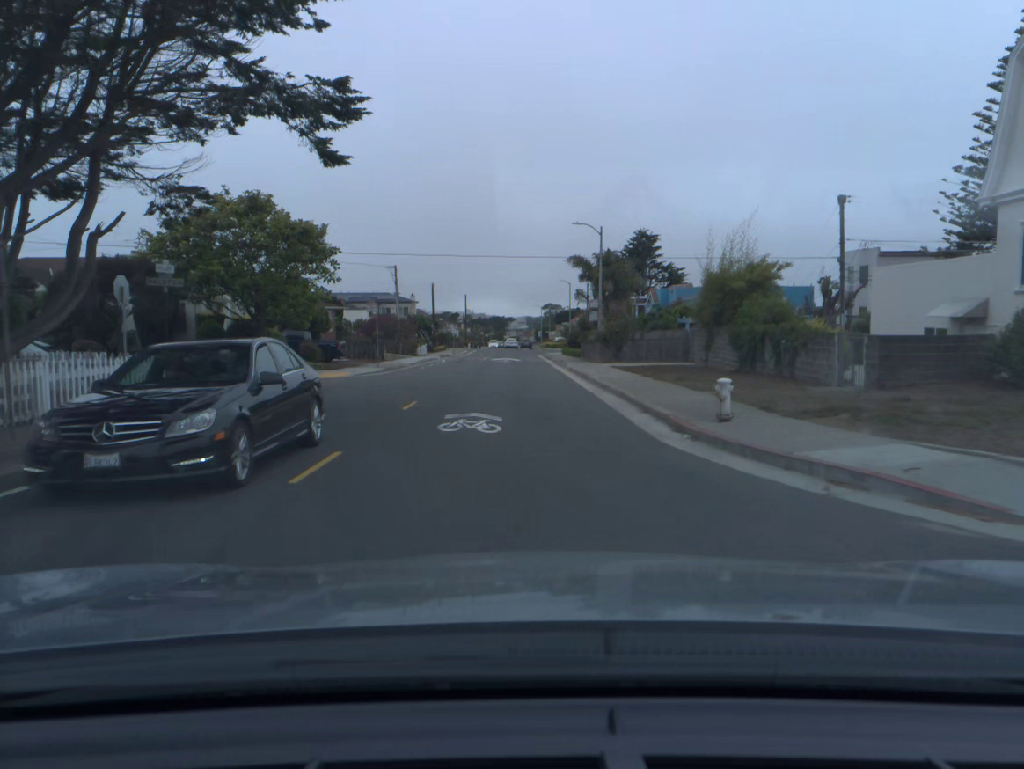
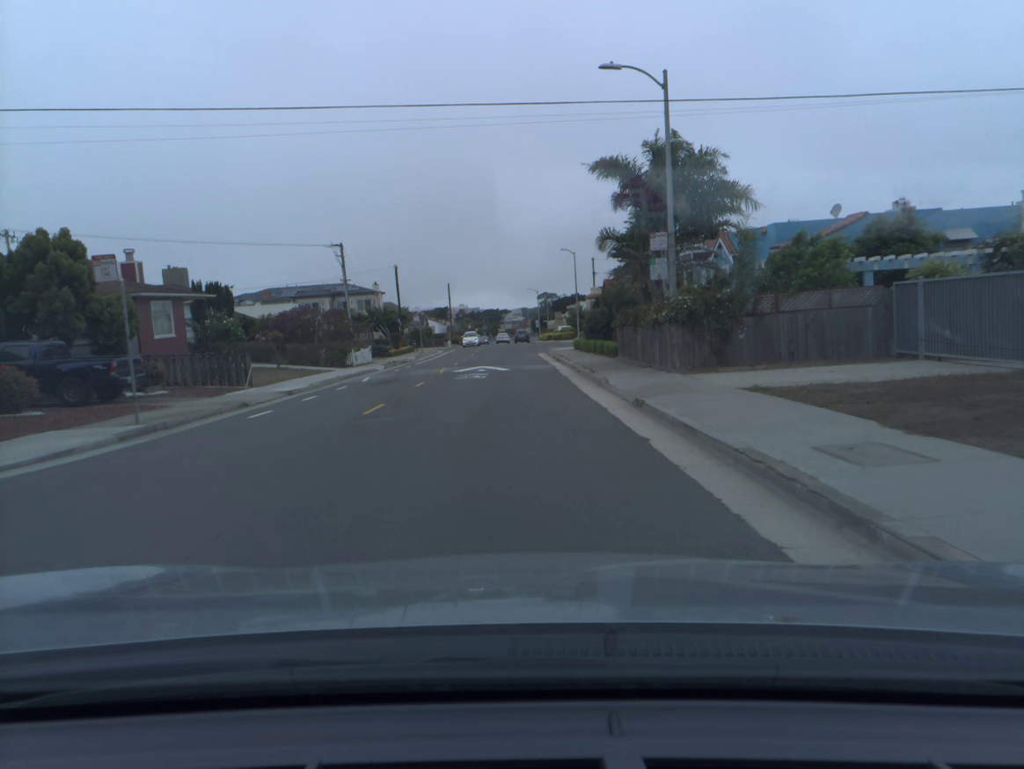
(+0.3, +24.7) m; 0°
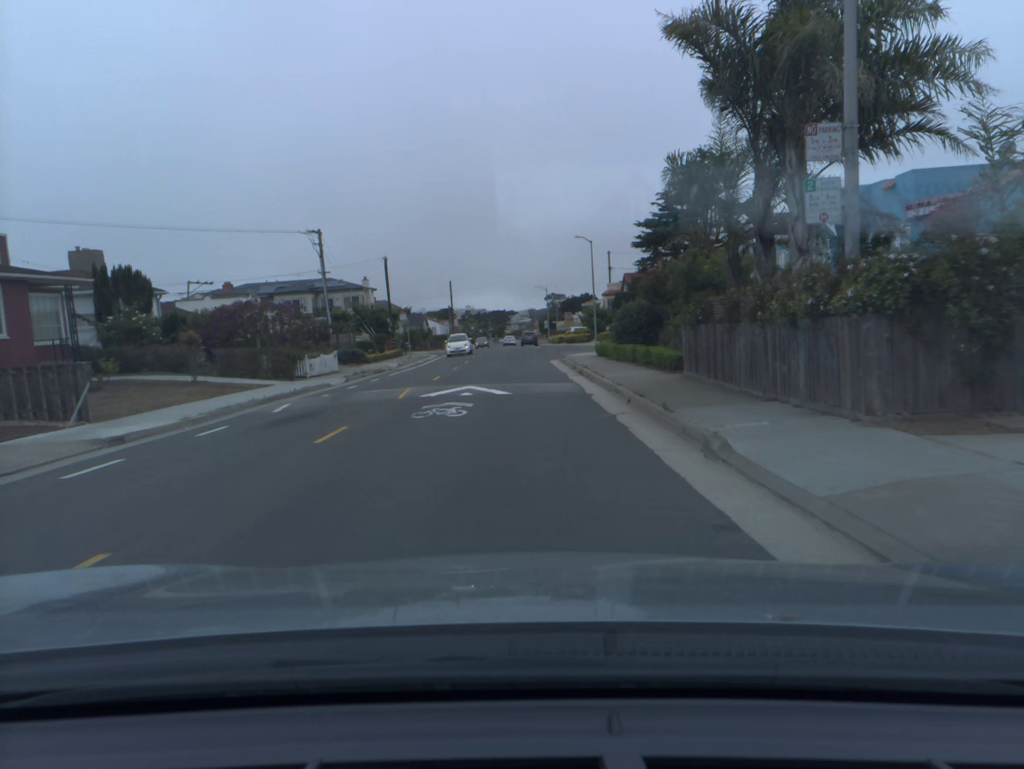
(0.0, +11.1) m; 0°
